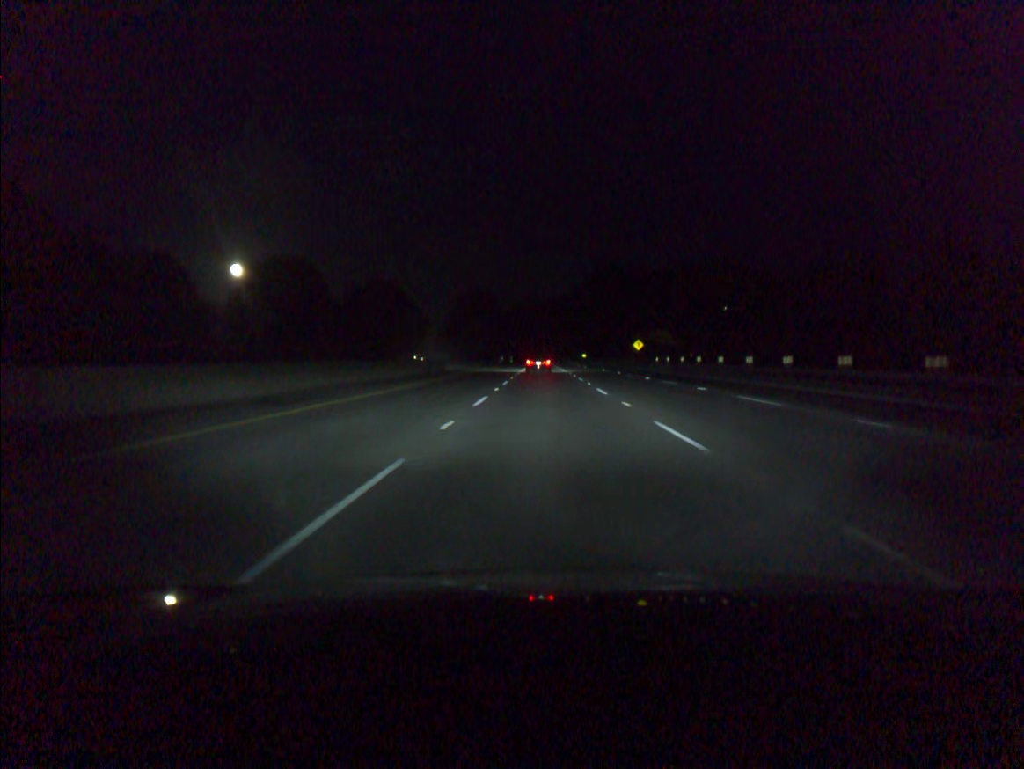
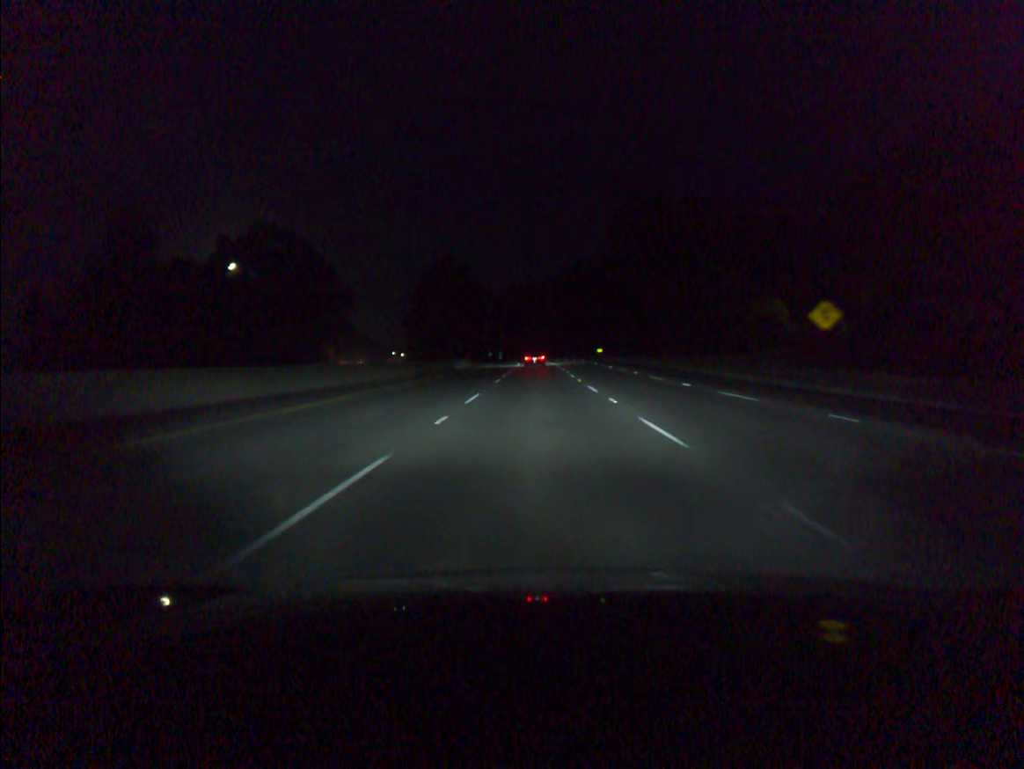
(+0.3, +86.6) m; 0°
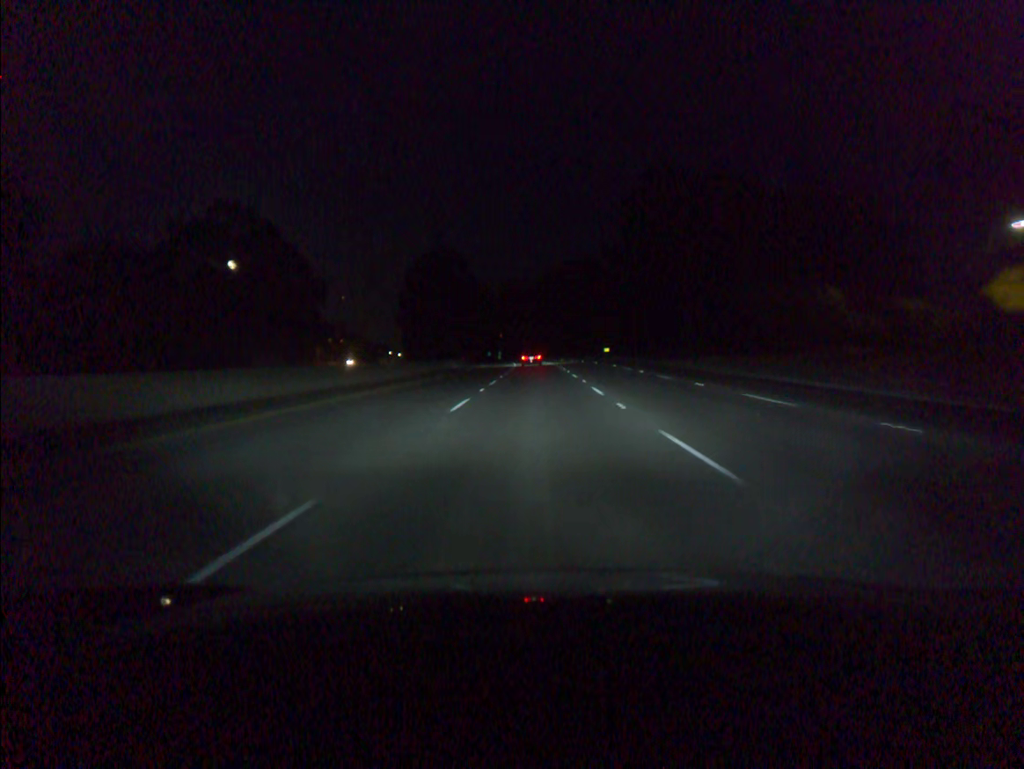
(0.0, +17.4) m; 0°
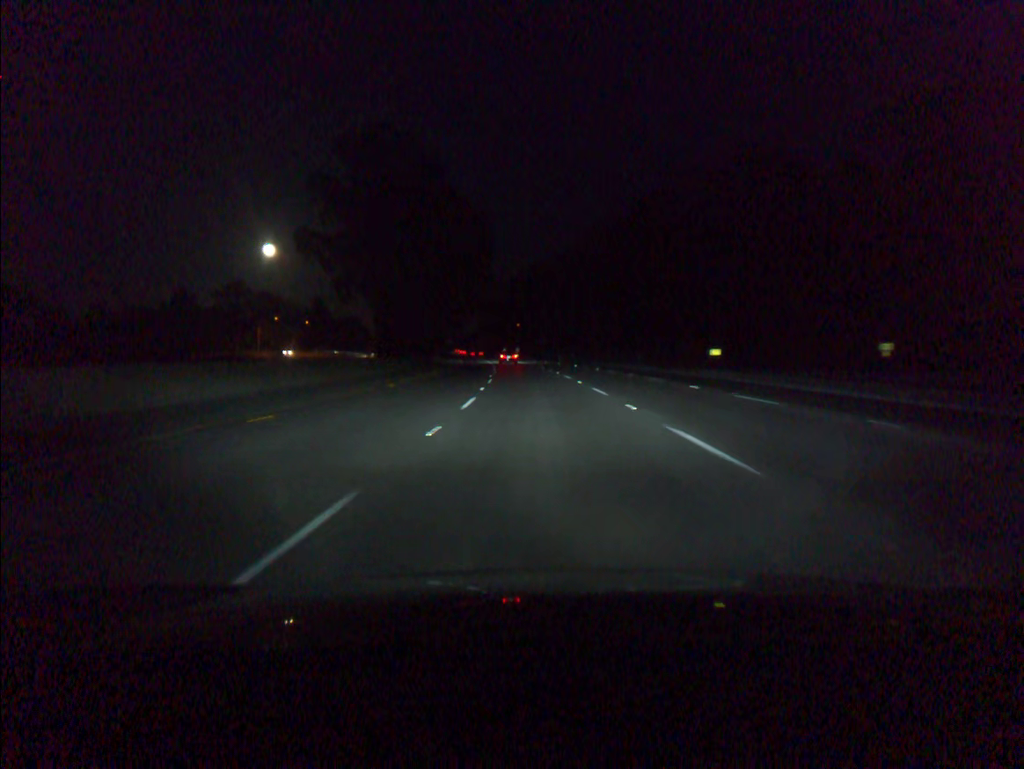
(-1.1, +86.9) m; -2°
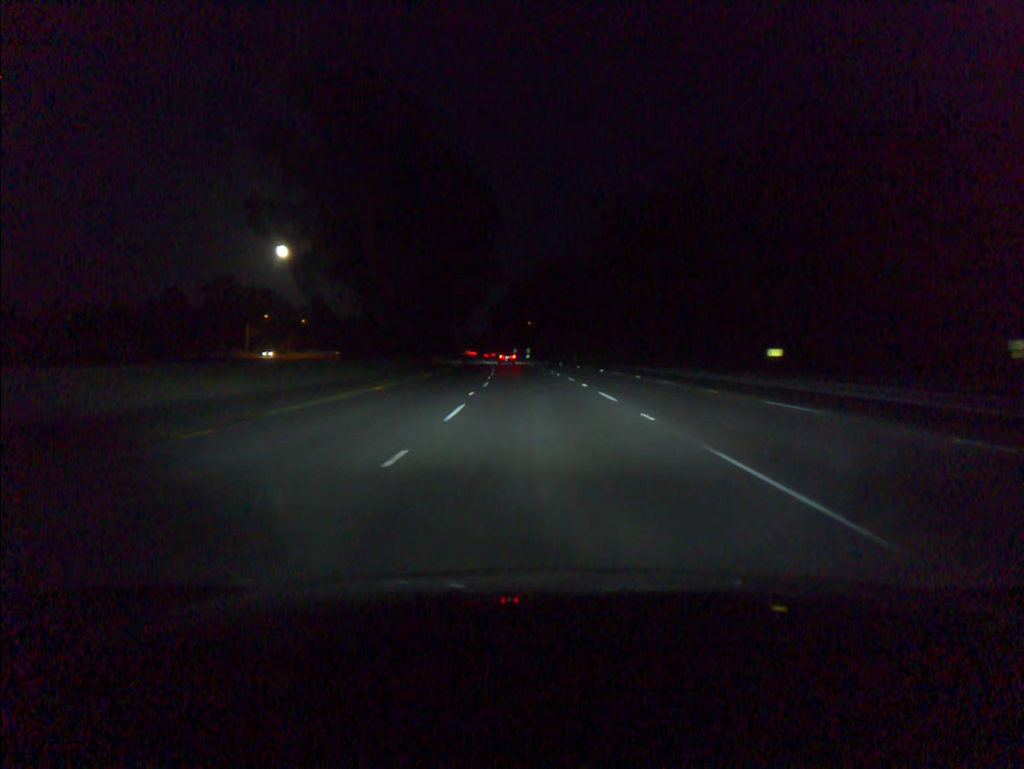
(-0.1, +17.3) m; -1°
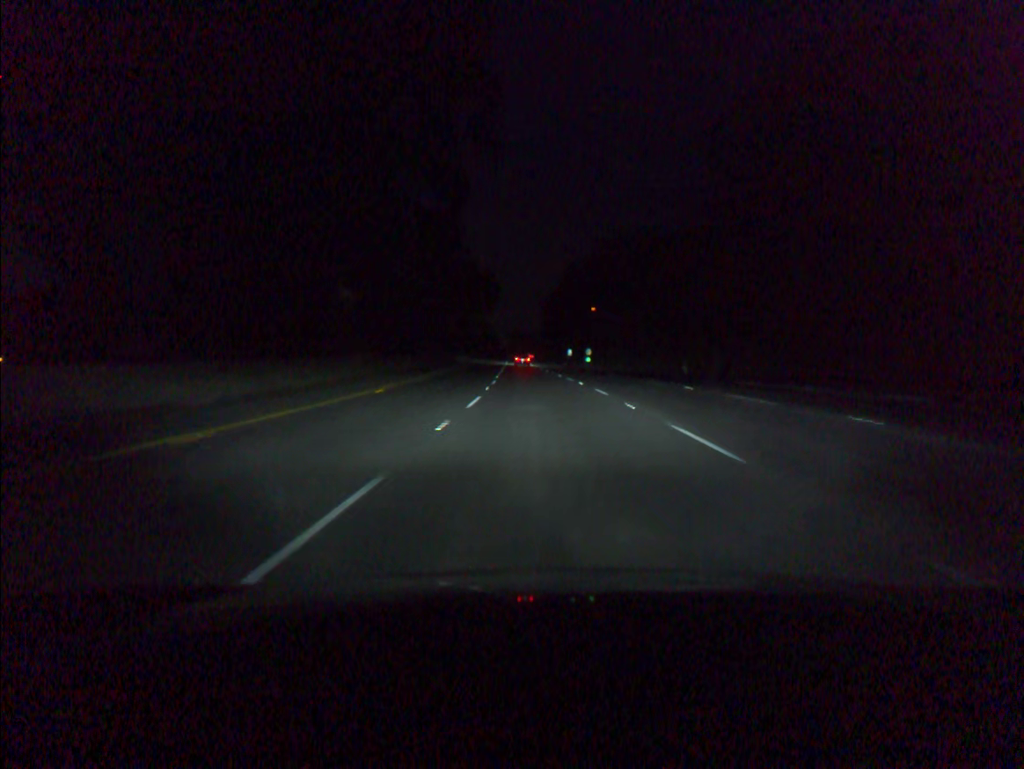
(-2.4, +69.1) m; -4°
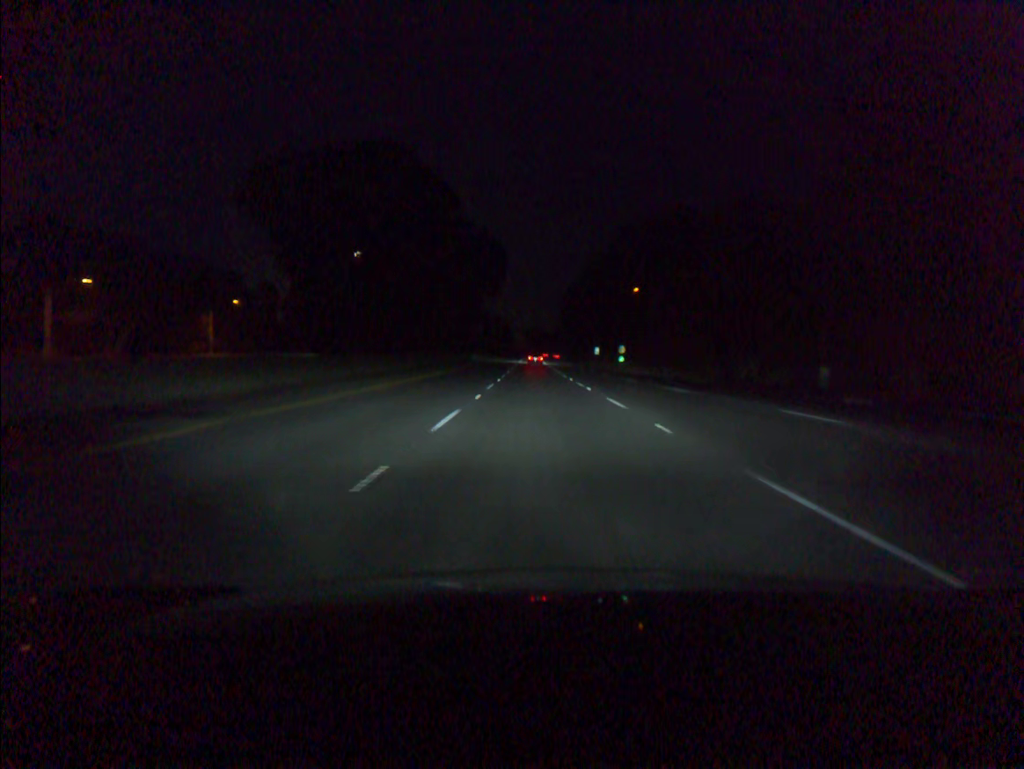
(-0.4, +34.6) m; -1°
